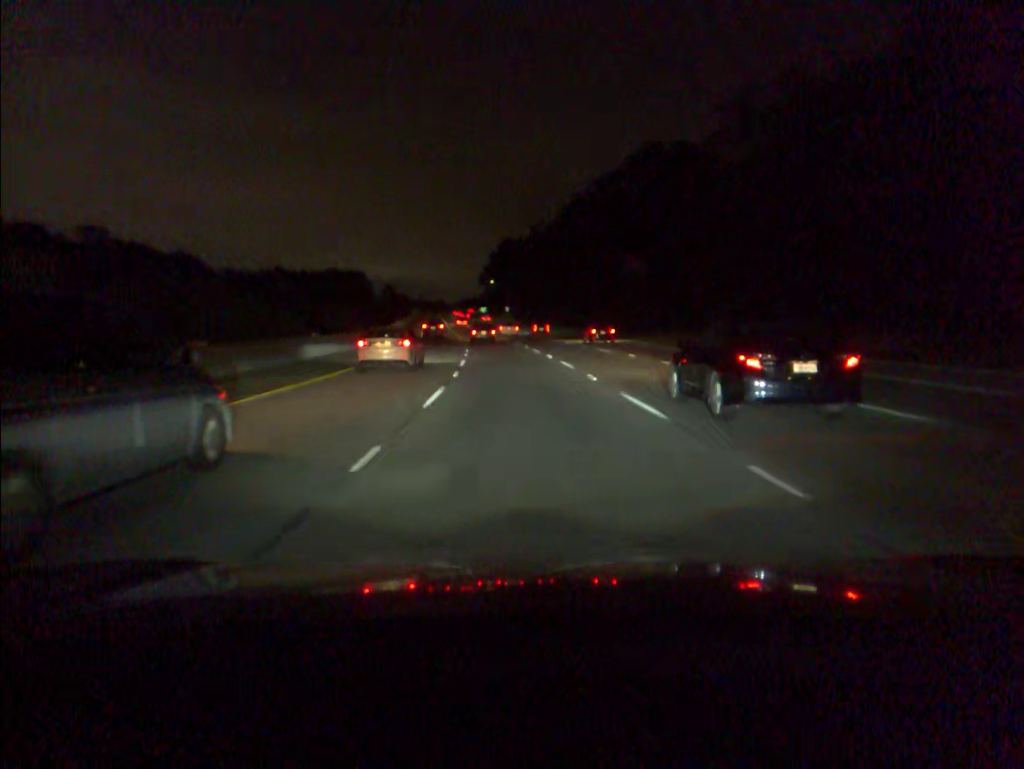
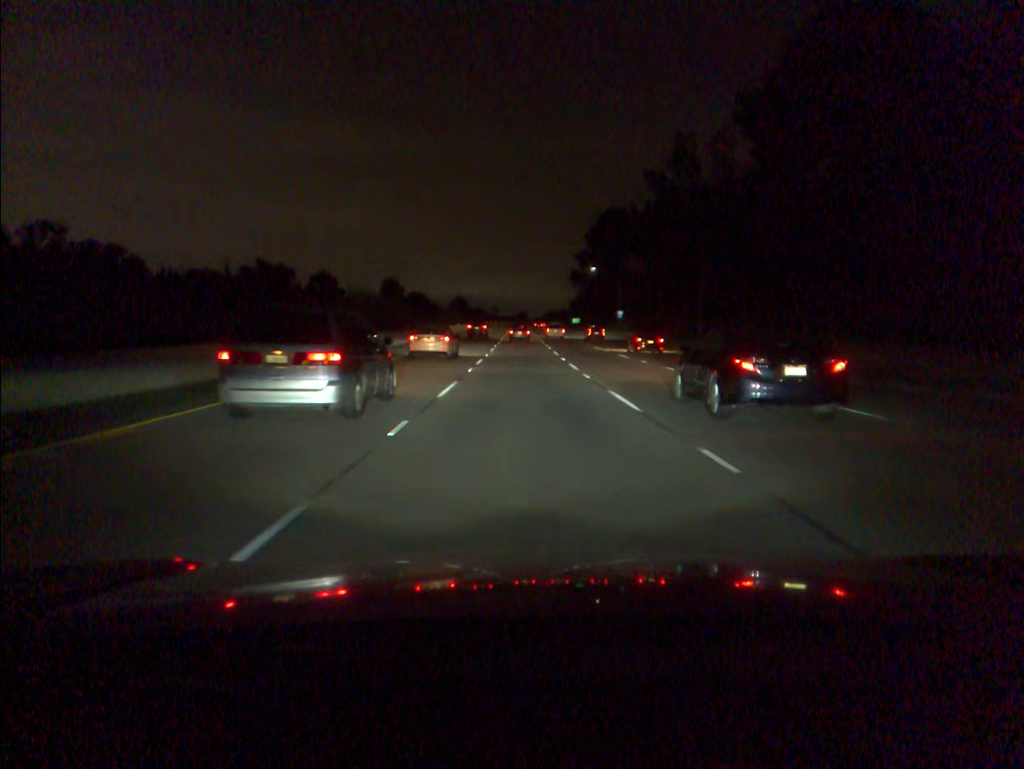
(-5.3, +85.0) m; -6°
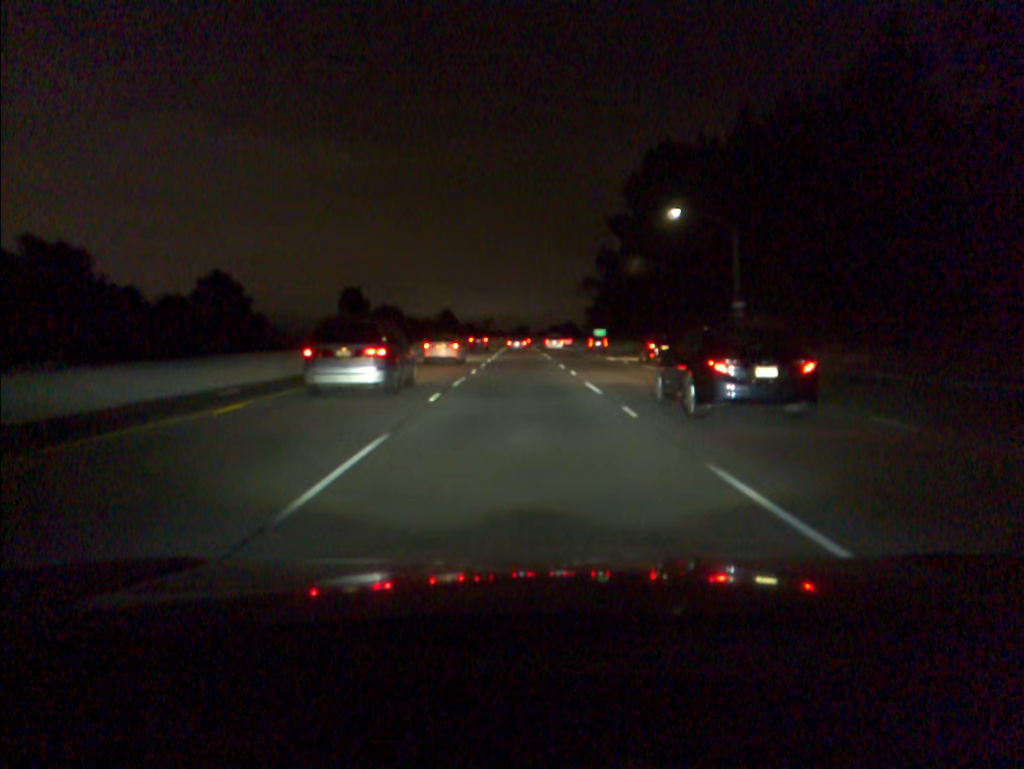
(-0.2, +68.4) m; 0°
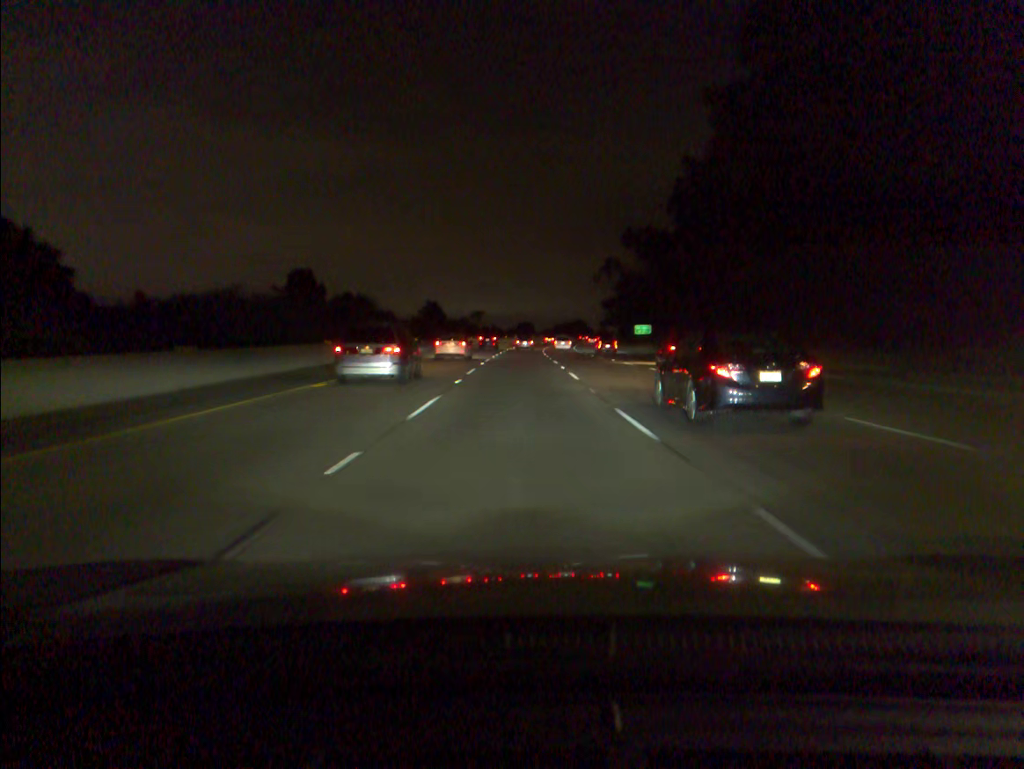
(-0.1, +51.4) m; 0°
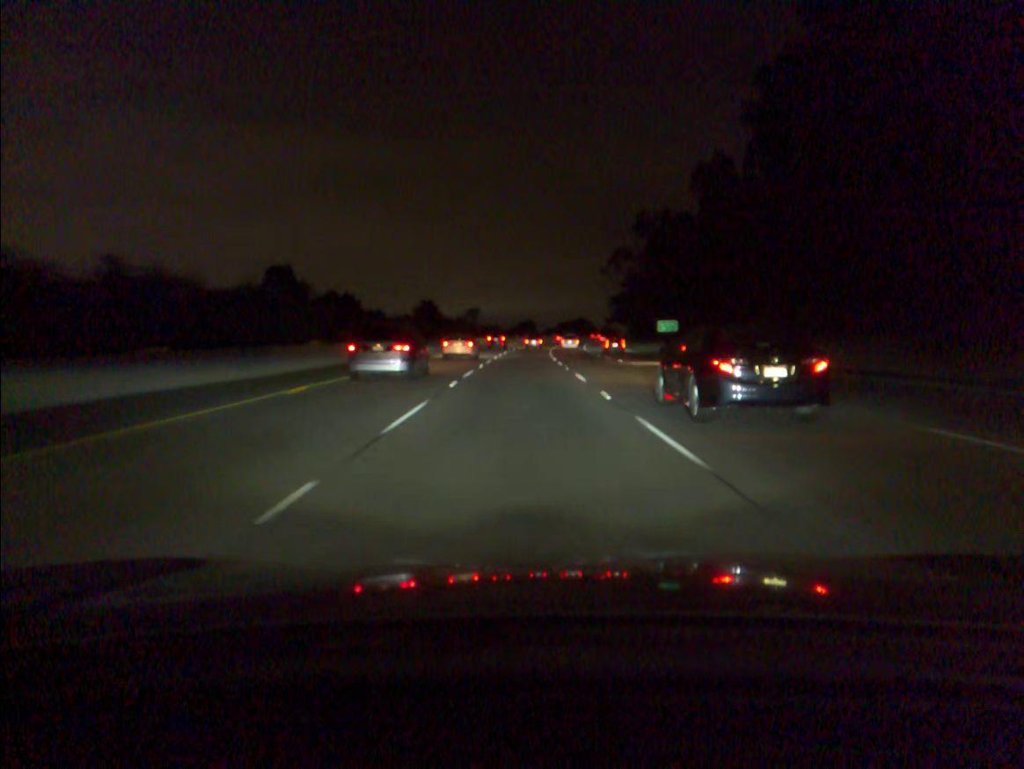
(0.0, +17.2) m; 0°
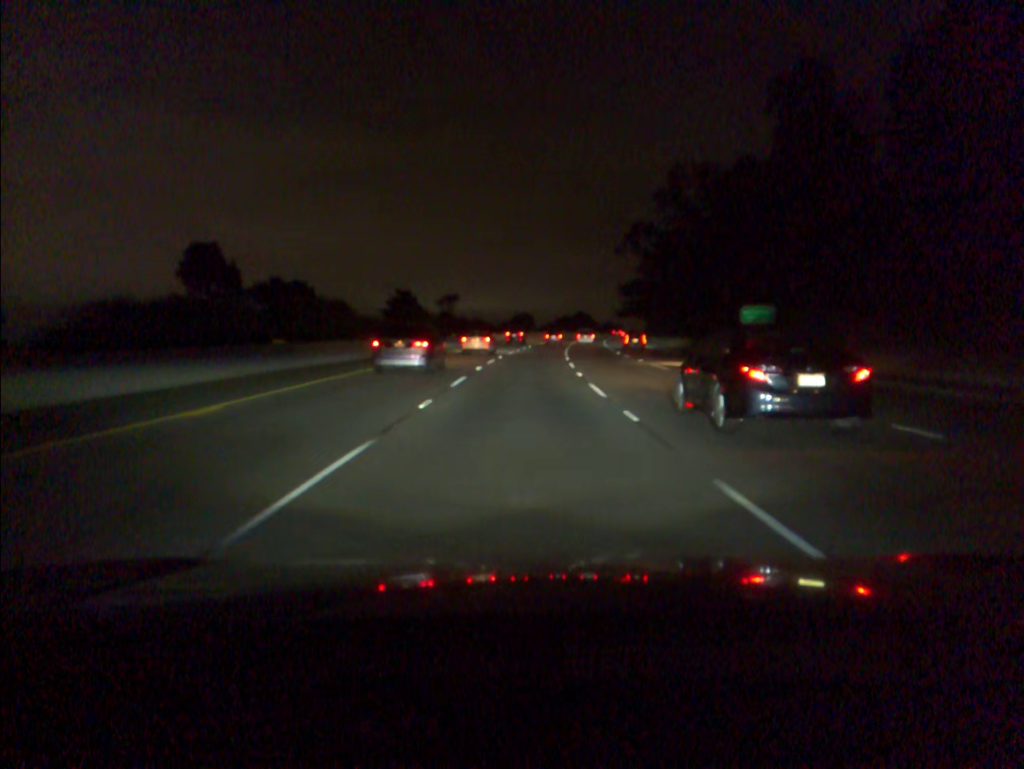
(+0.1, +34.5) m; 0°
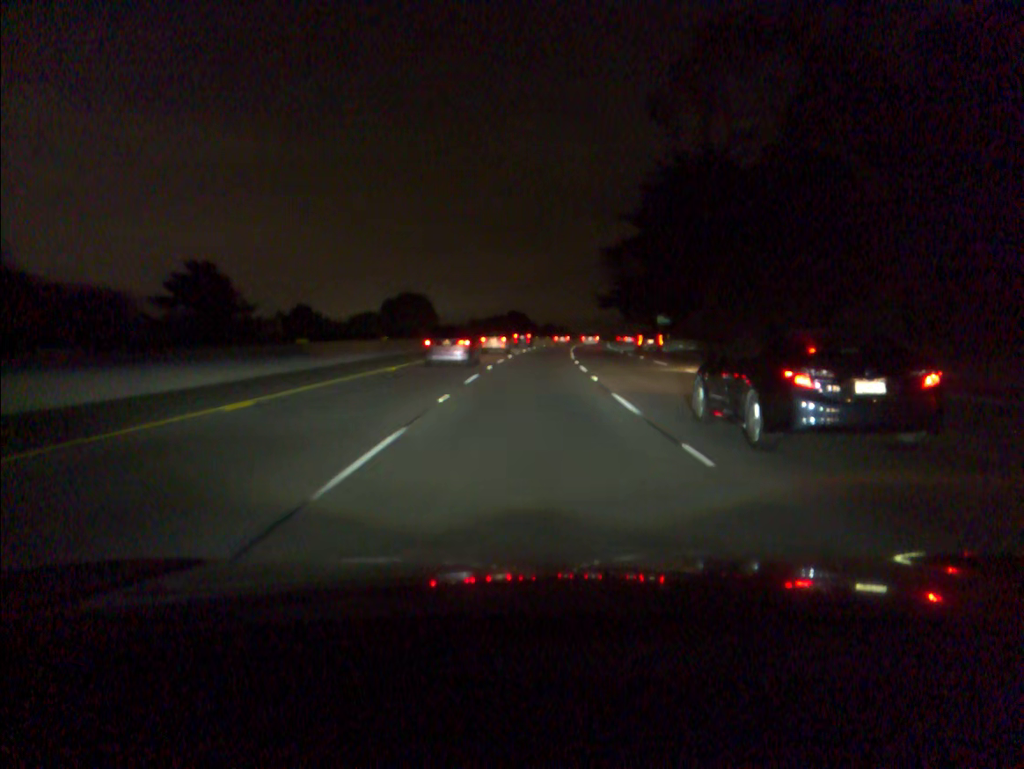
(+3.4, +86.0) m; +5°
